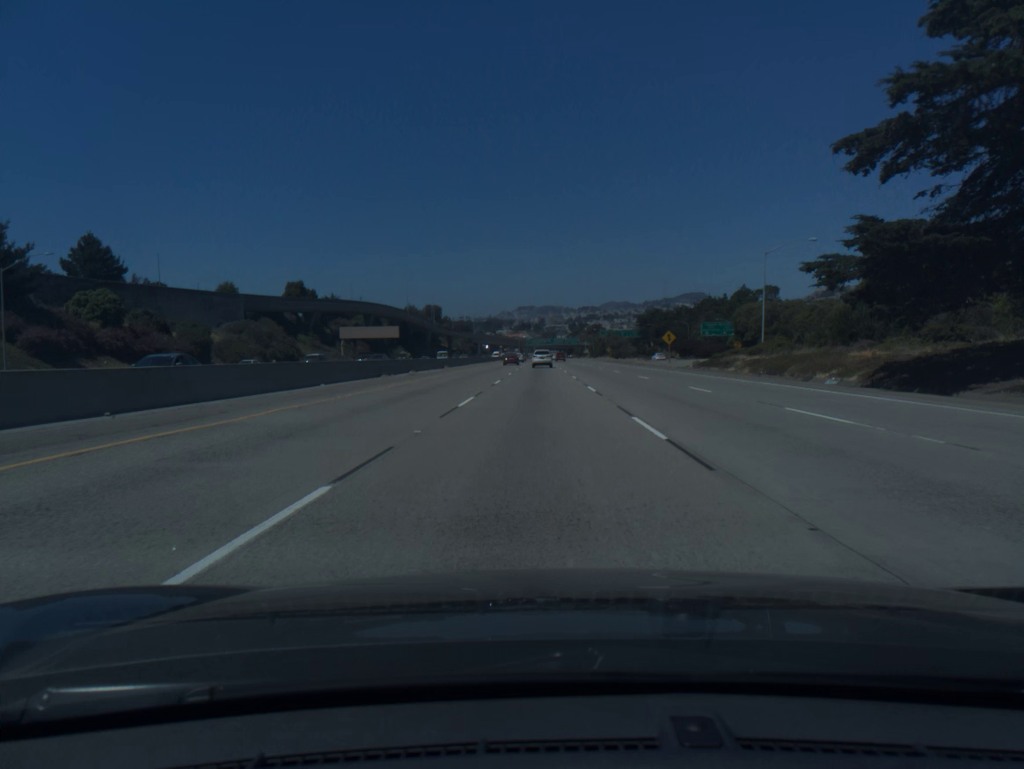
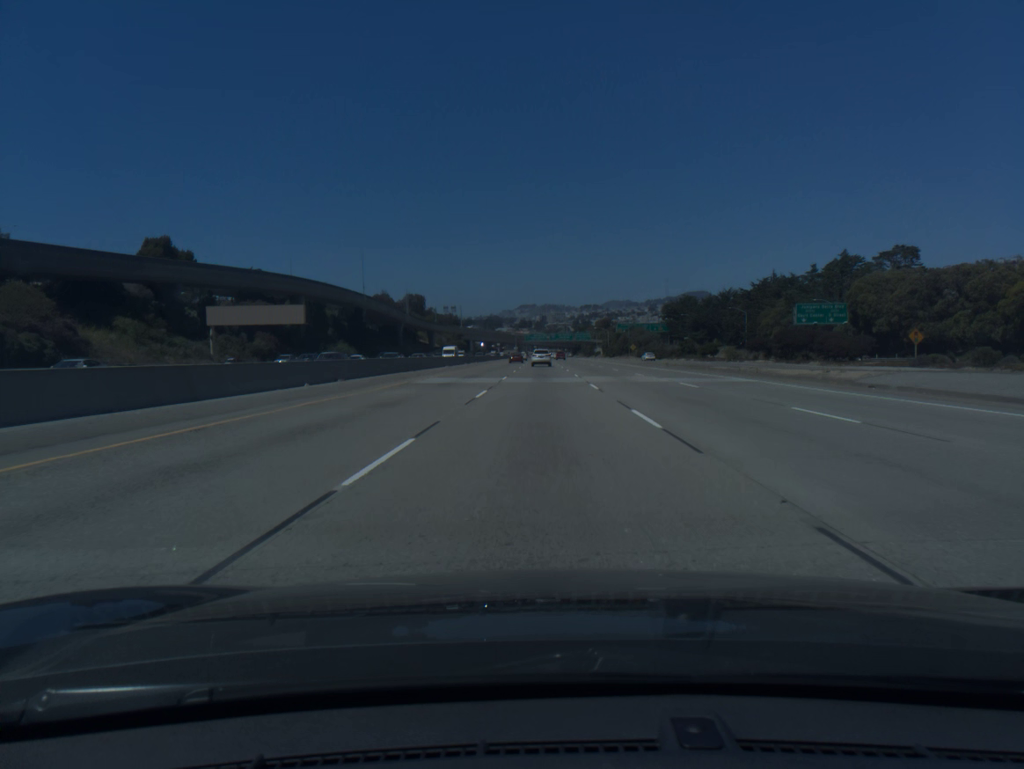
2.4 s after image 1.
(-0.2, +69.5) m; 0°
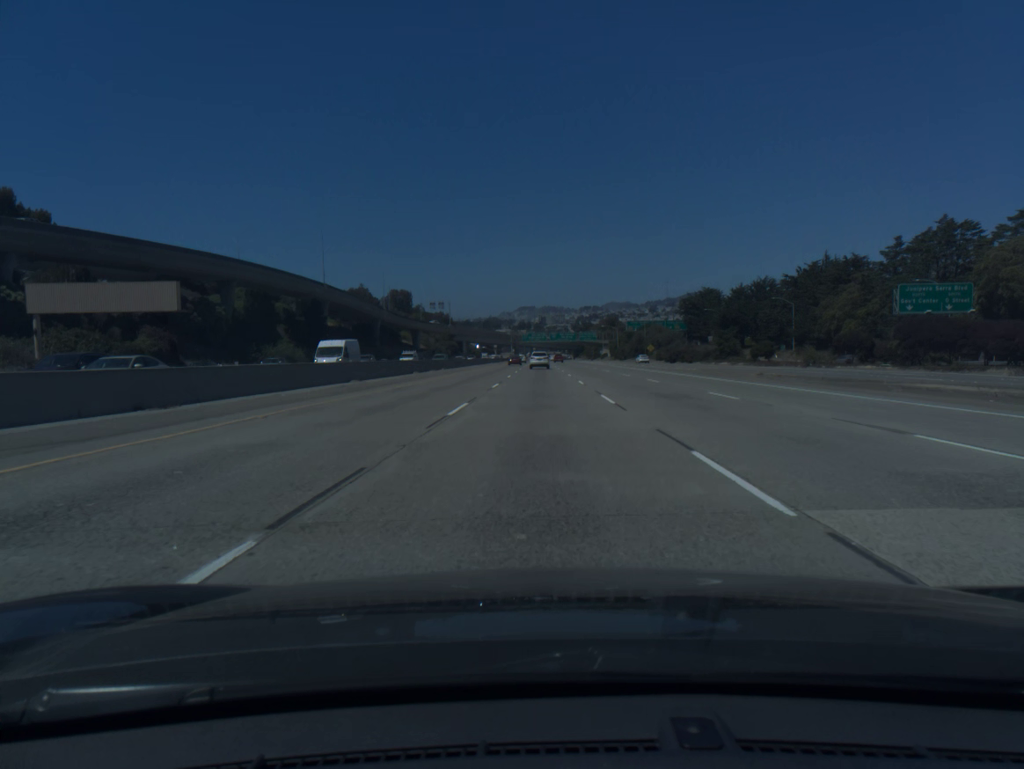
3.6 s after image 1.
(+0.1, +35.3) m; 0°
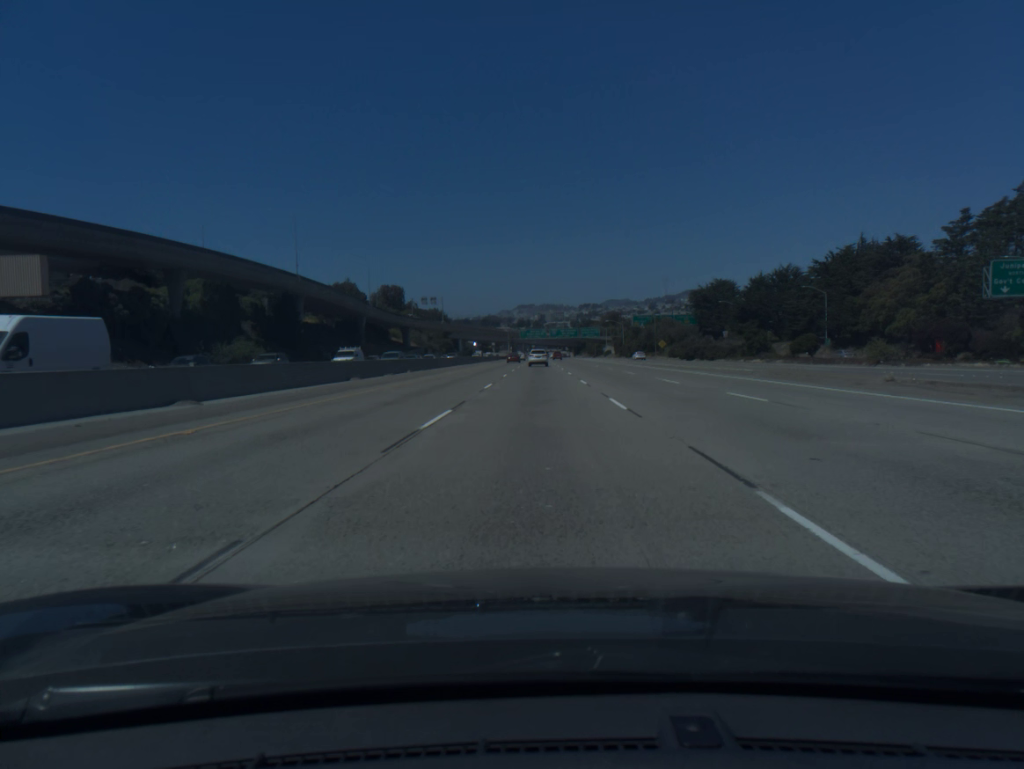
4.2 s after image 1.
(0.0, +17.8) m; 0°
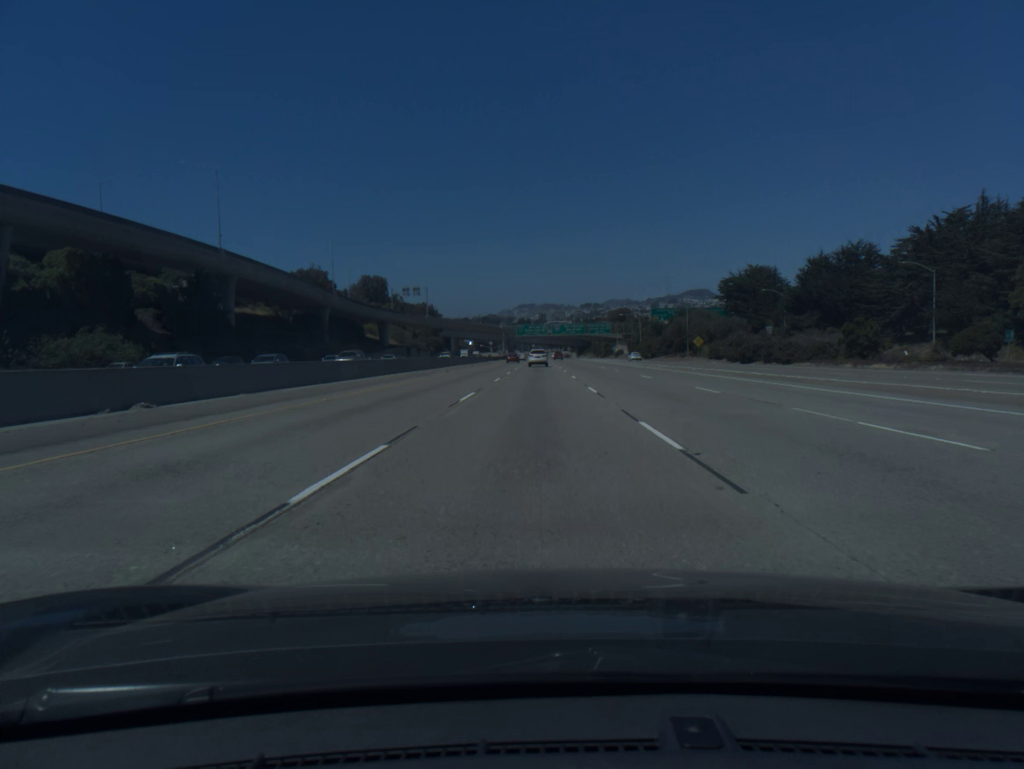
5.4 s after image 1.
(0.0, +35.6) m; 0°
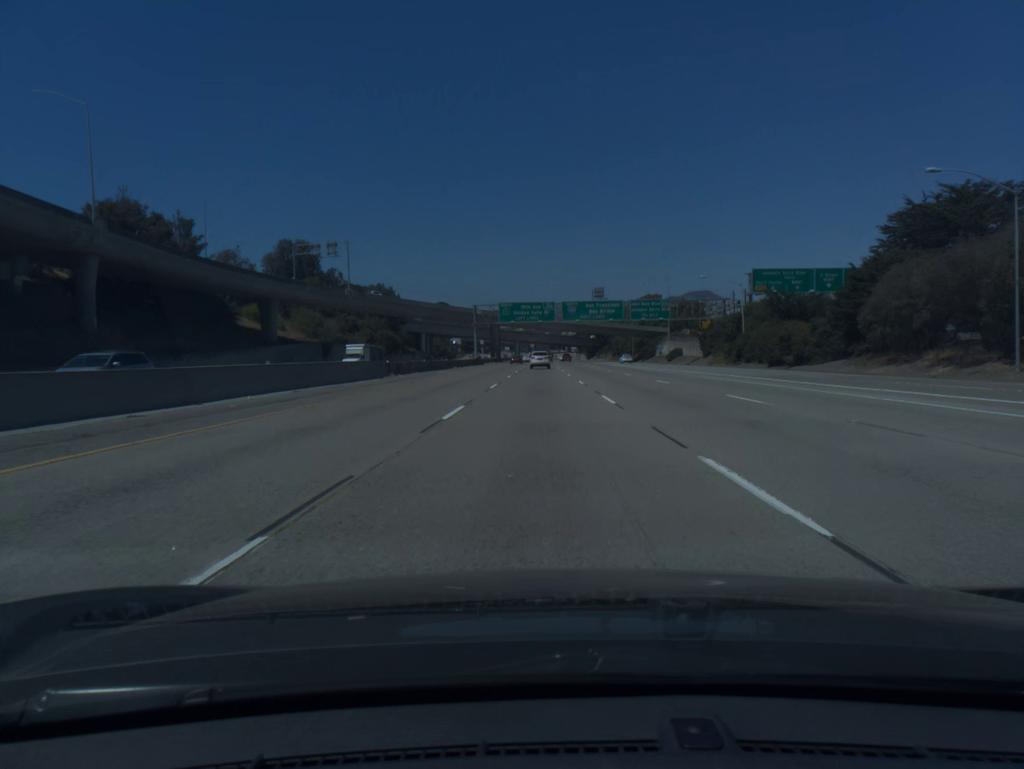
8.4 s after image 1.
(-0.4, +89.7) m; 0°
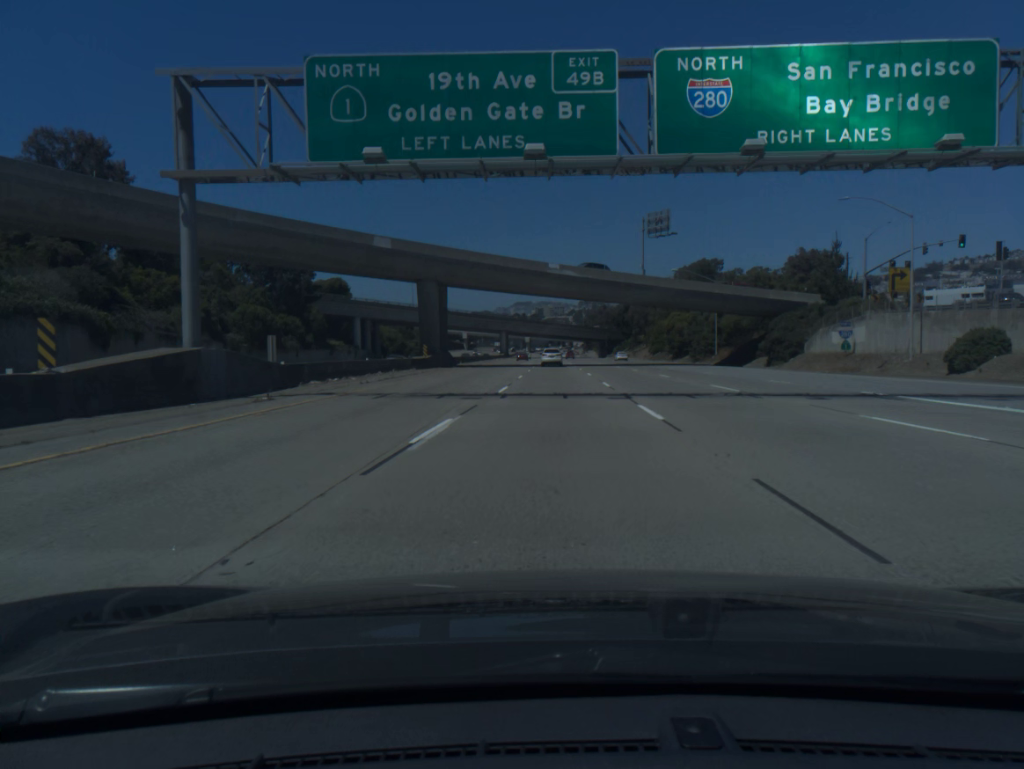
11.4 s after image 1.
(-0.1, +90.7) m; 0°
